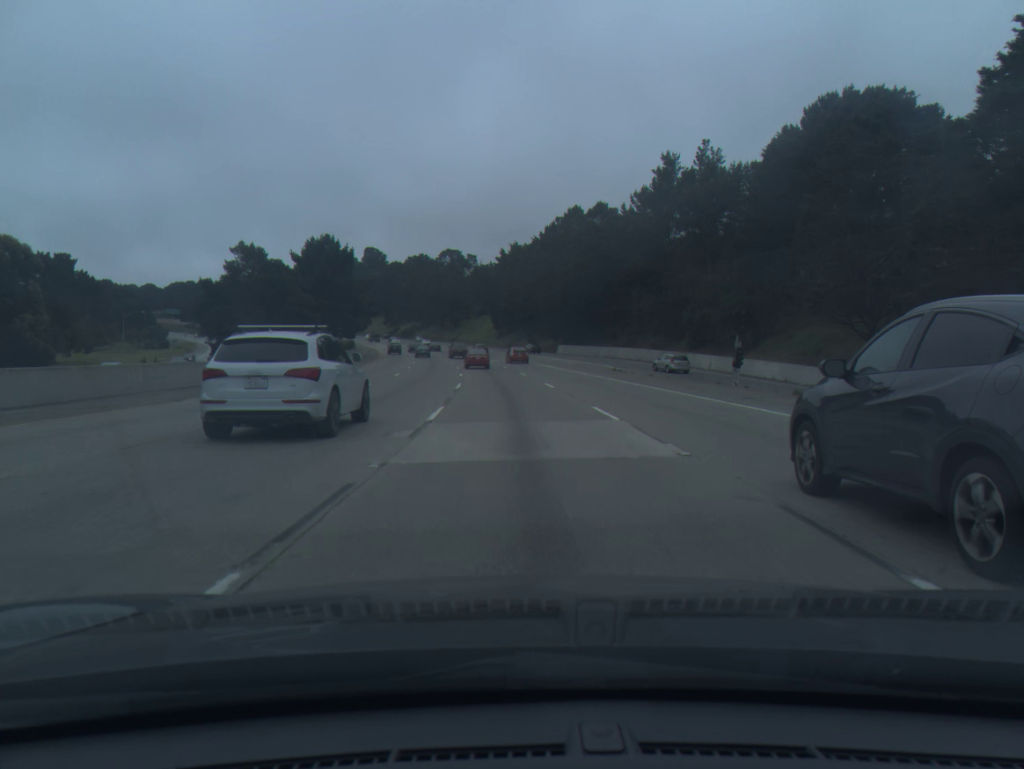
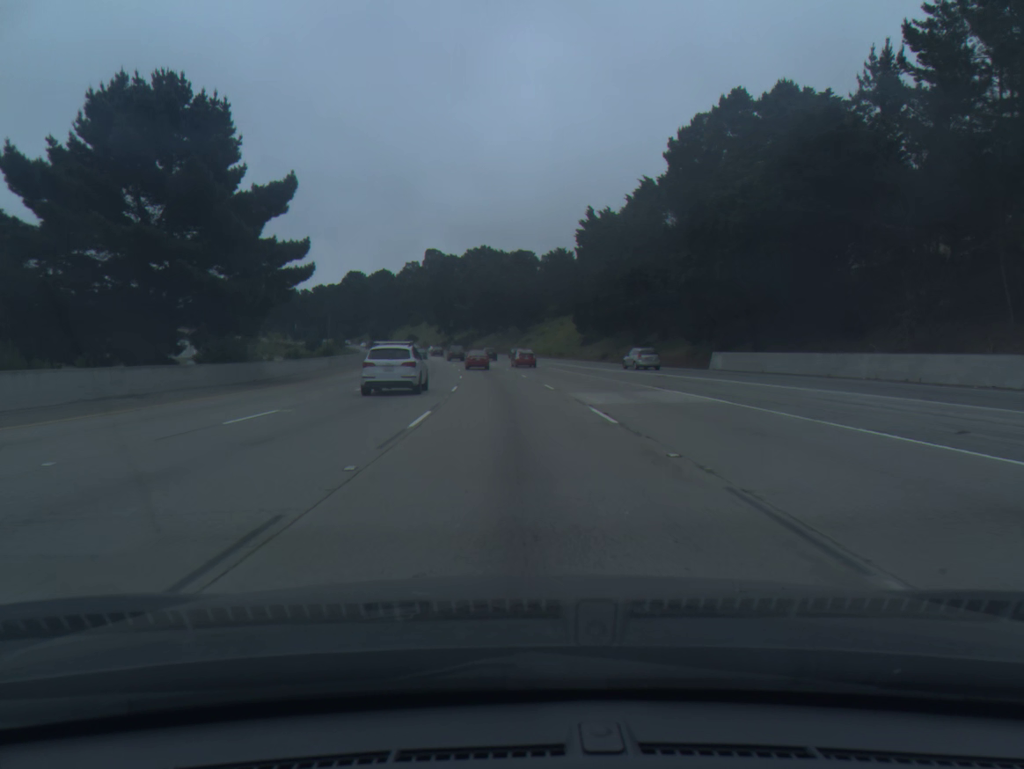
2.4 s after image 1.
(-2.6, +58.7) m; -5°
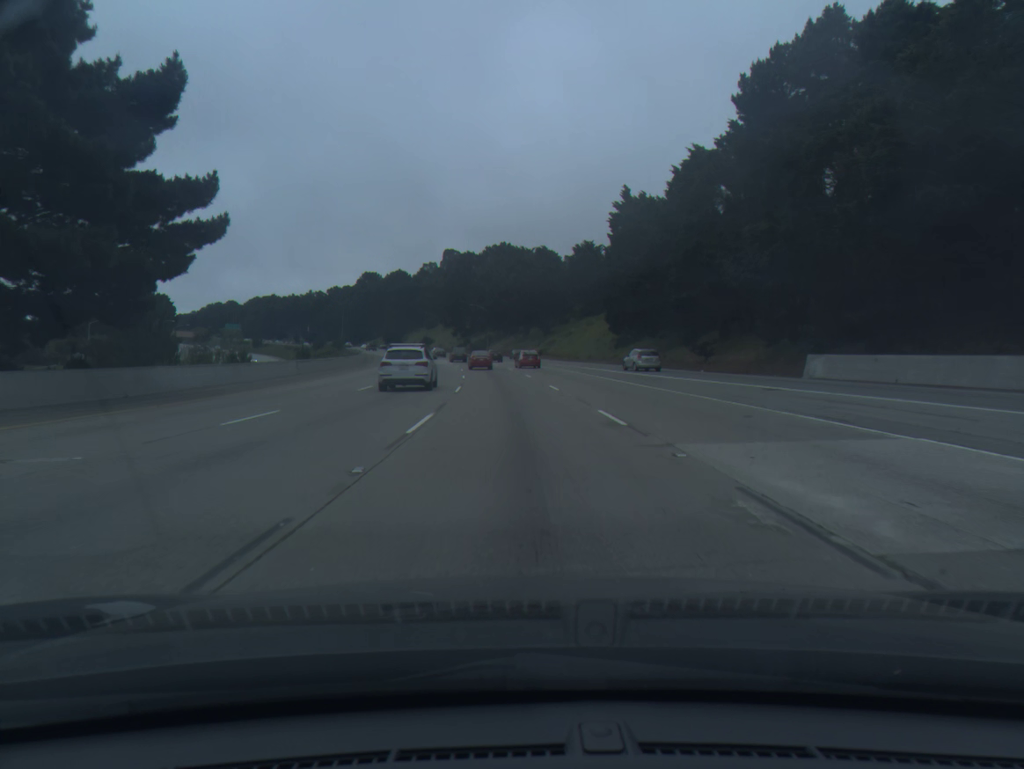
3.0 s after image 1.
(-0.2, +15.0) m; -2°
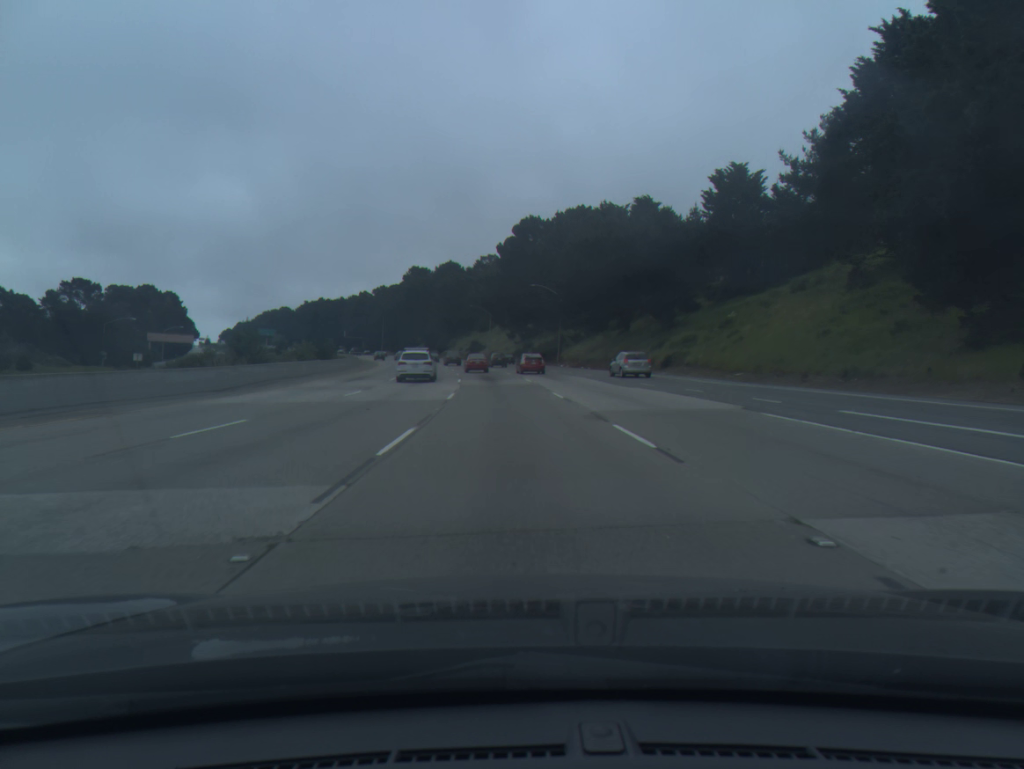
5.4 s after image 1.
(-2.7, +61.1) m; -5°
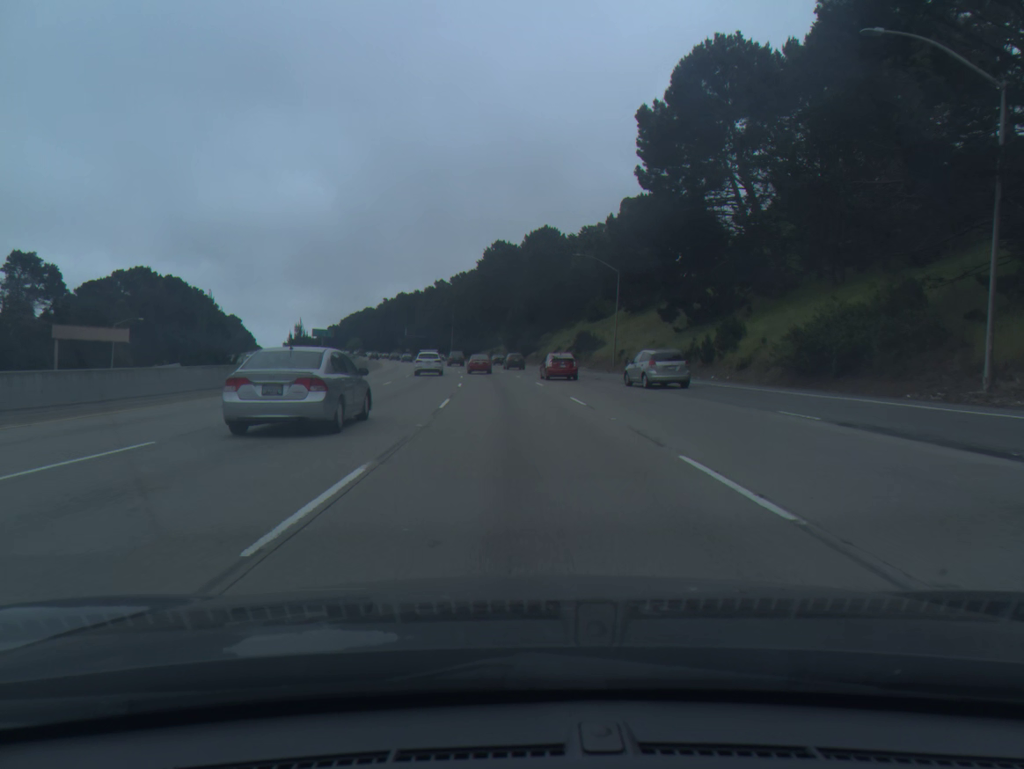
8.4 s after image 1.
(-5.0, +77.8) m; -7°
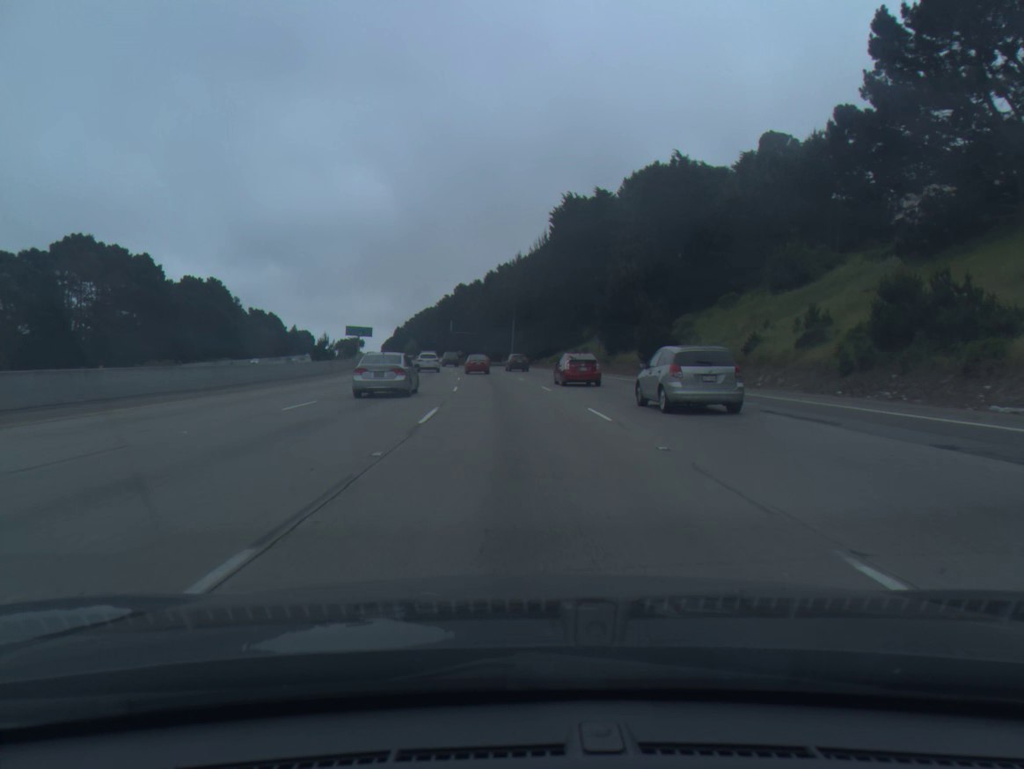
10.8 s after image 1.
(-3.0, +62.9) m; -5°
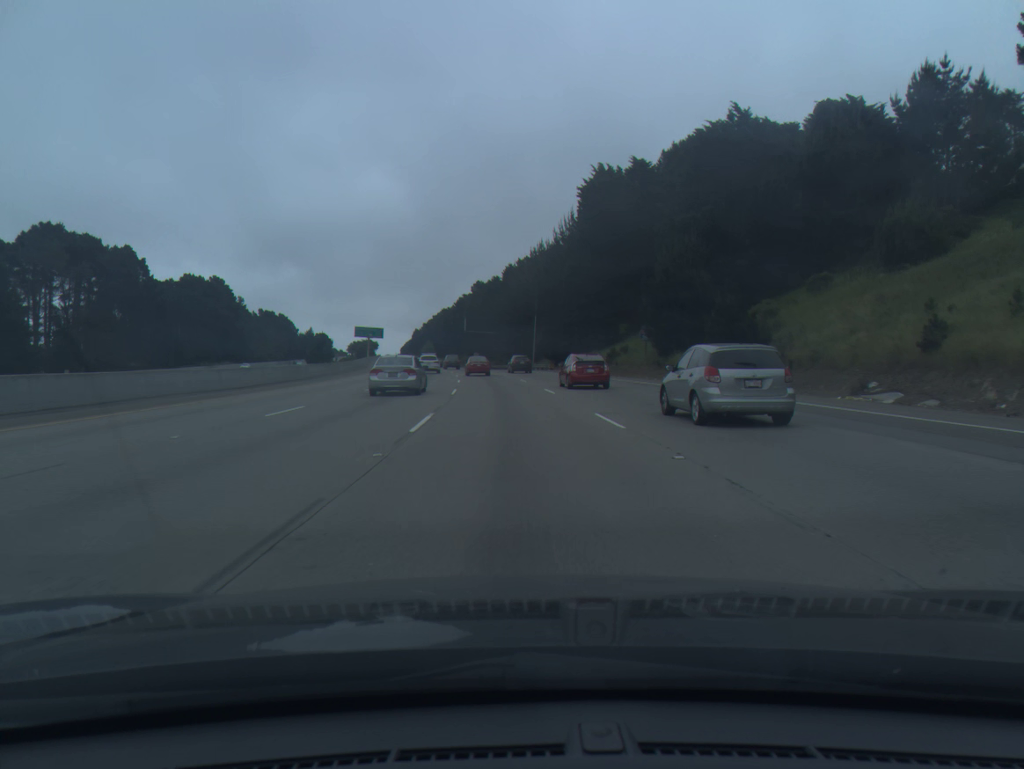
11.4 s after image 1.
(-0.2, +16.0) m; -1°
